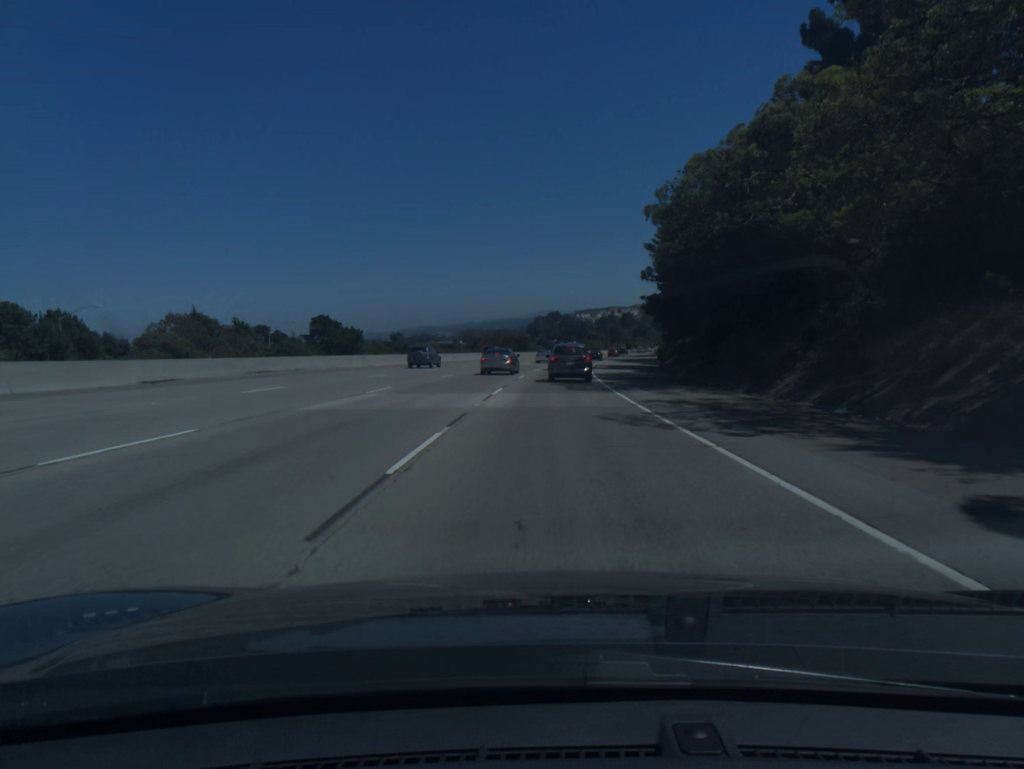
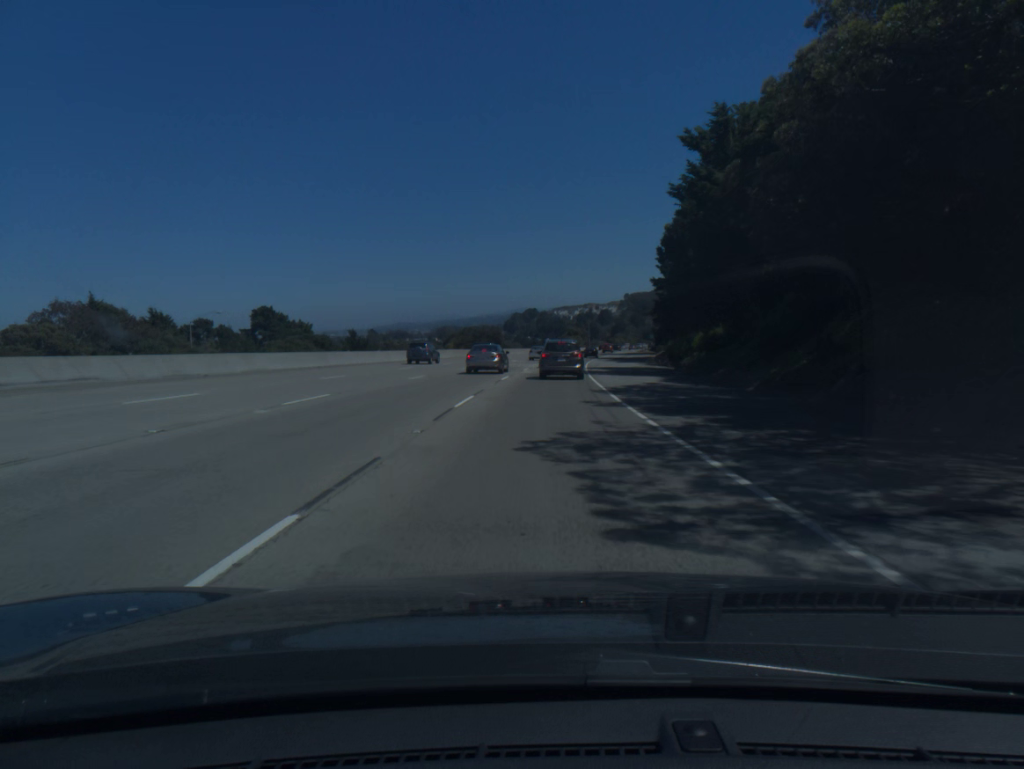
(+0.2, +20.4) m; +2°
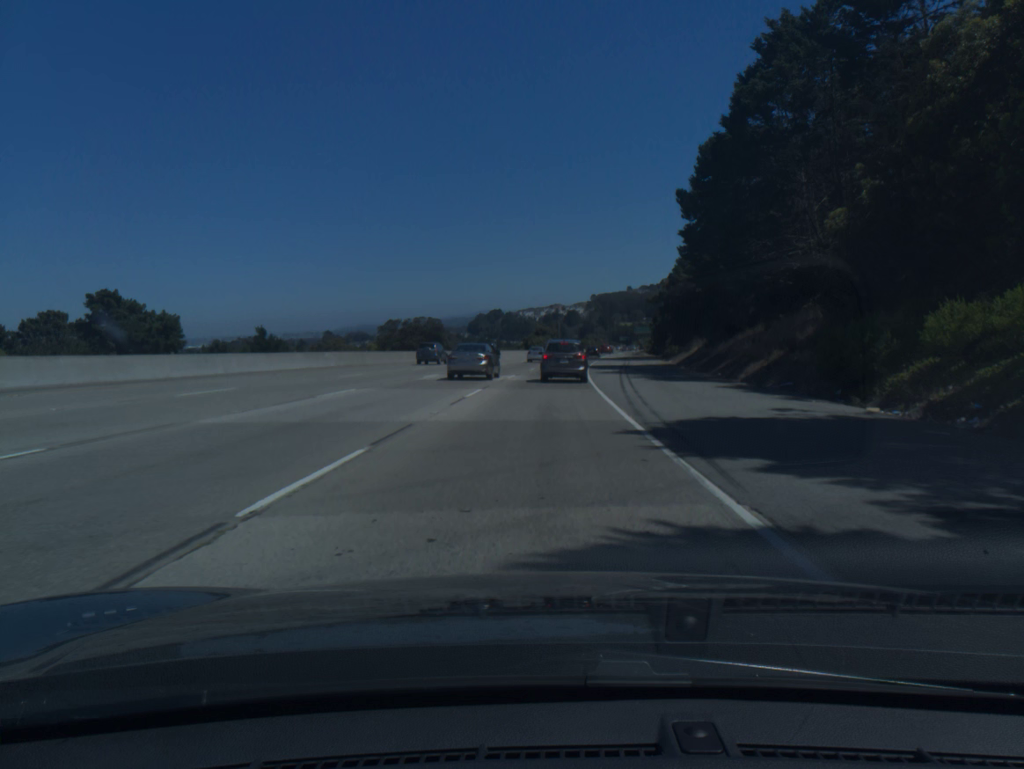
(+0.9, +40.2) m; +3°
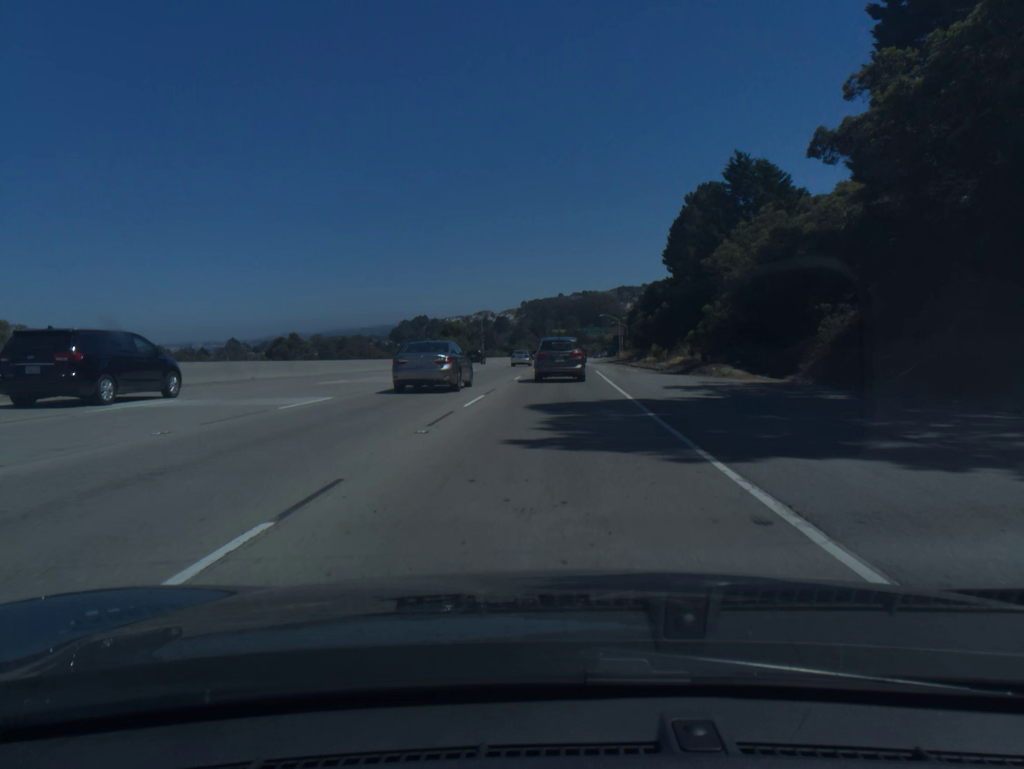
(+3.4, +77.2) m; +5°
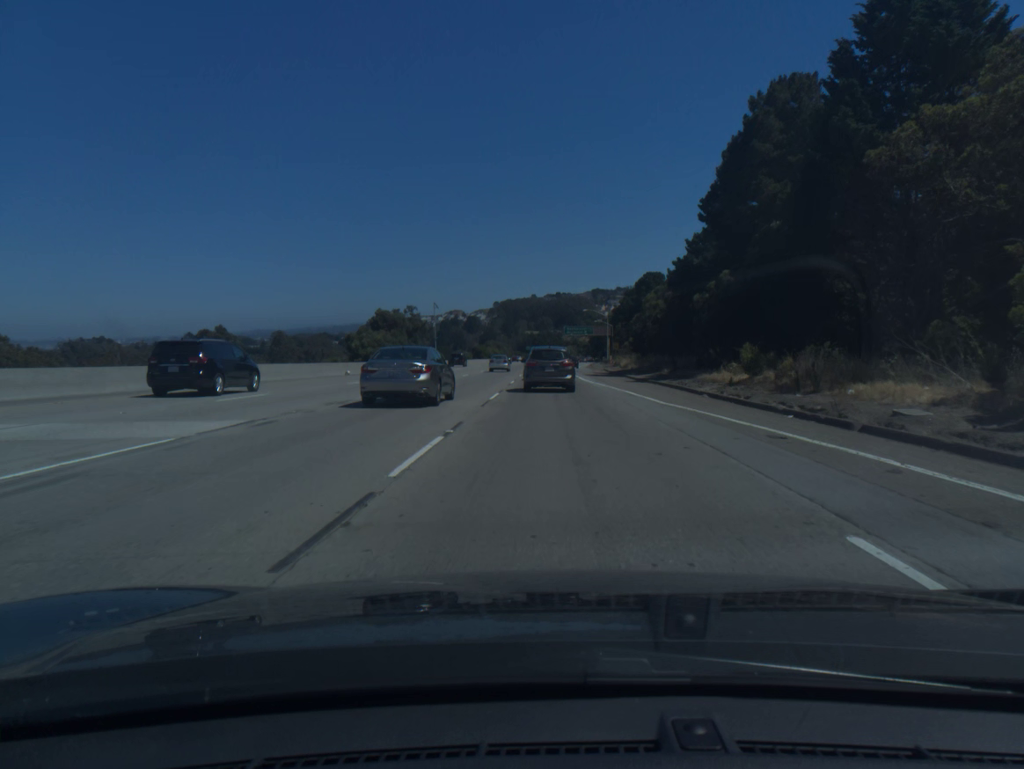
(+0.7, +37.6) m; +2°
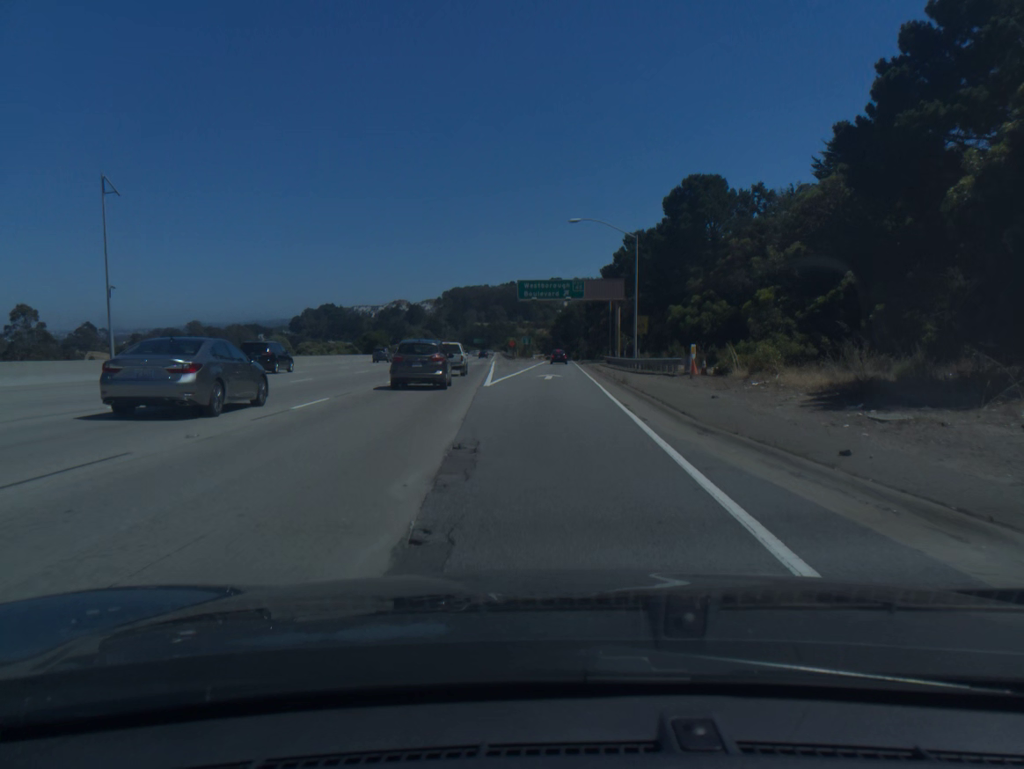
(+2.8, +93.4) m; +3°
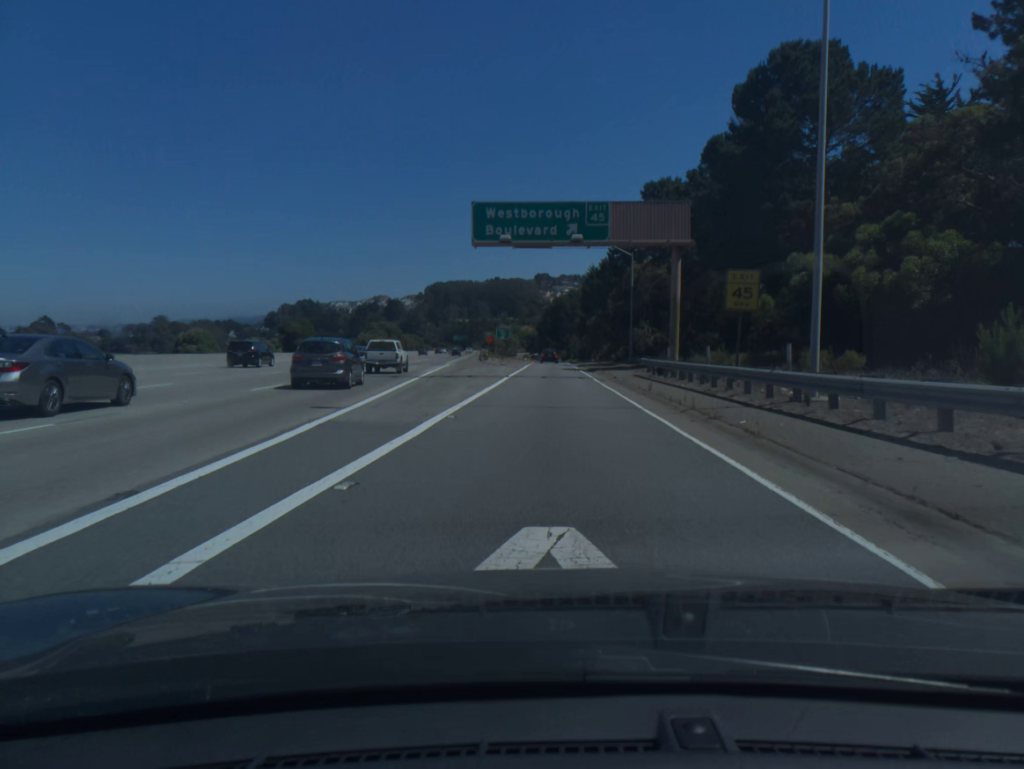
(+0.3, +37.0) m; +1°
